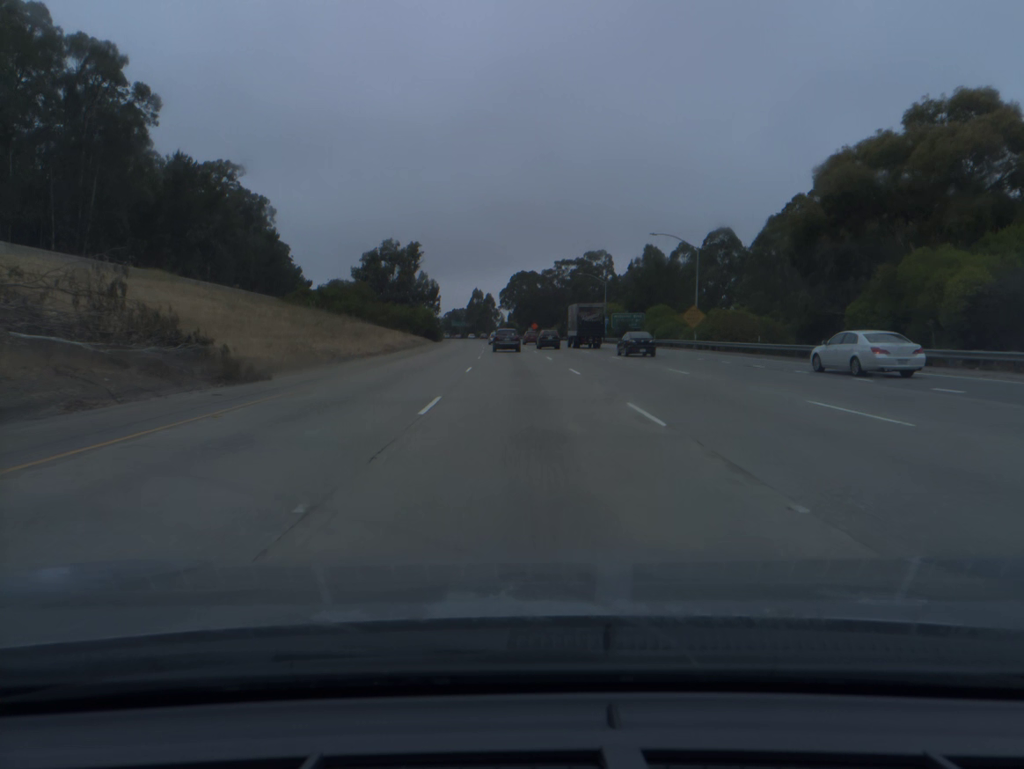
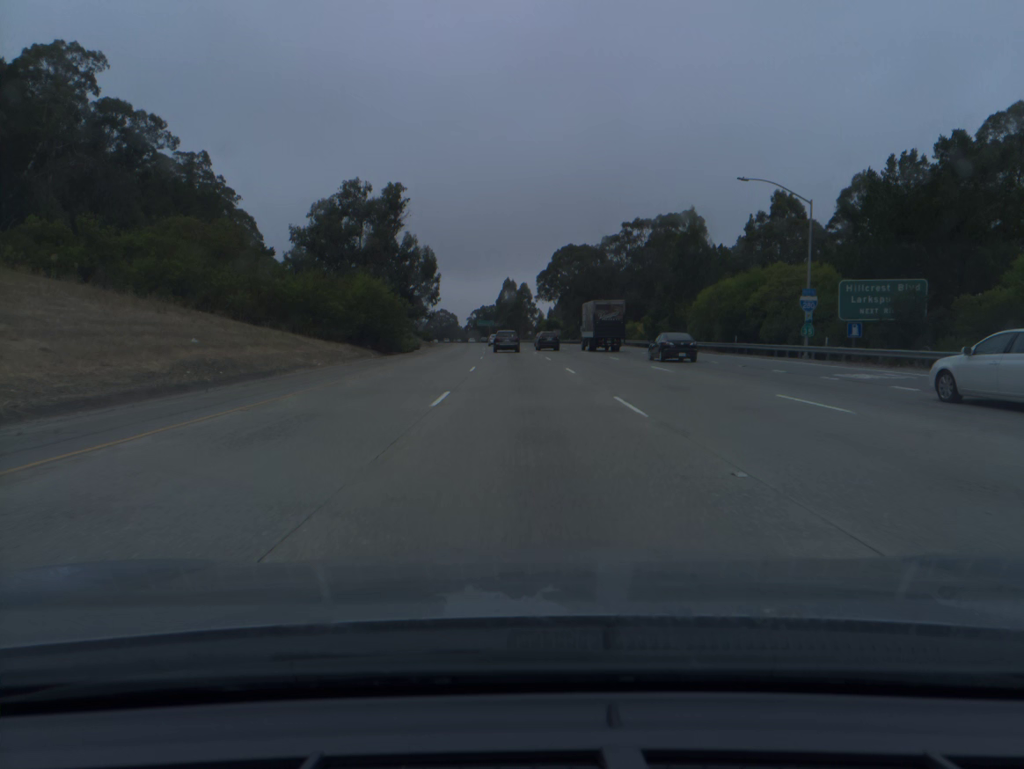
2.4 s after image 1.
(-1.7, +71.0) m; -3°
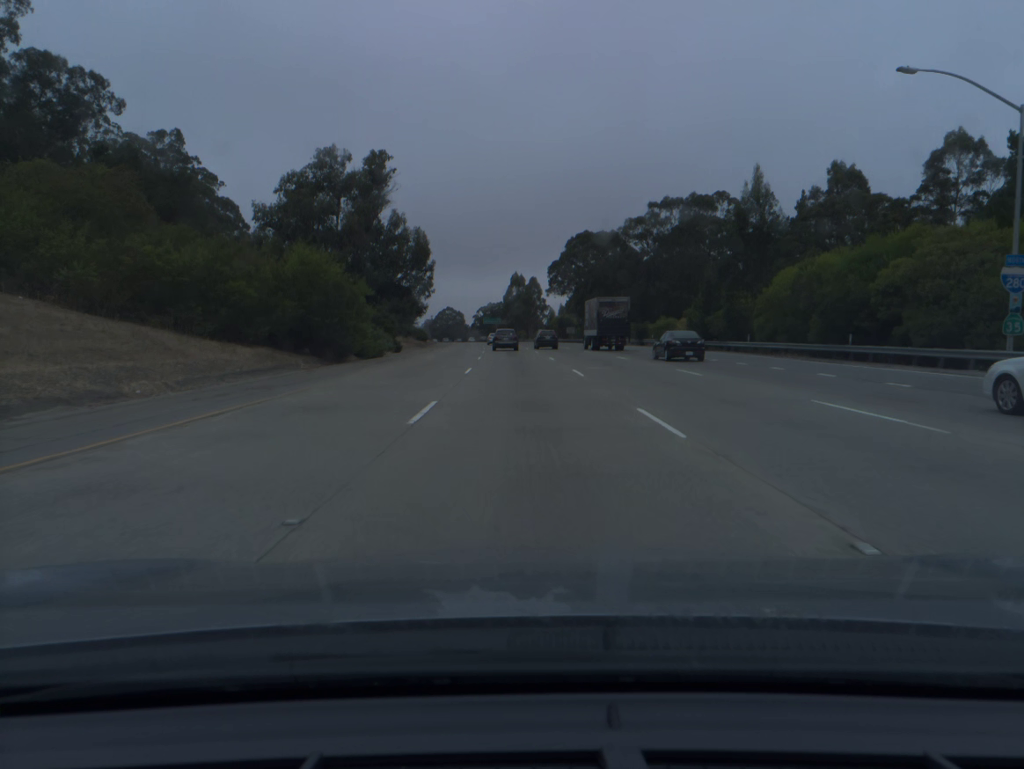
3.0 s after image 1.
(-0.1, +17.9) m; -1°
